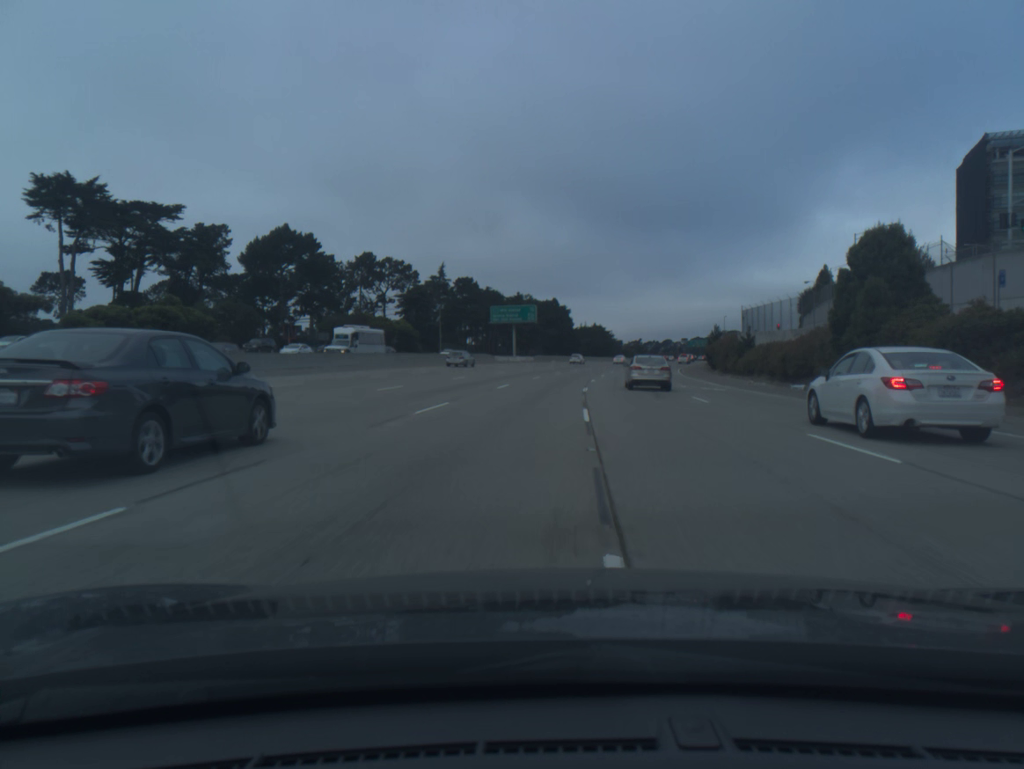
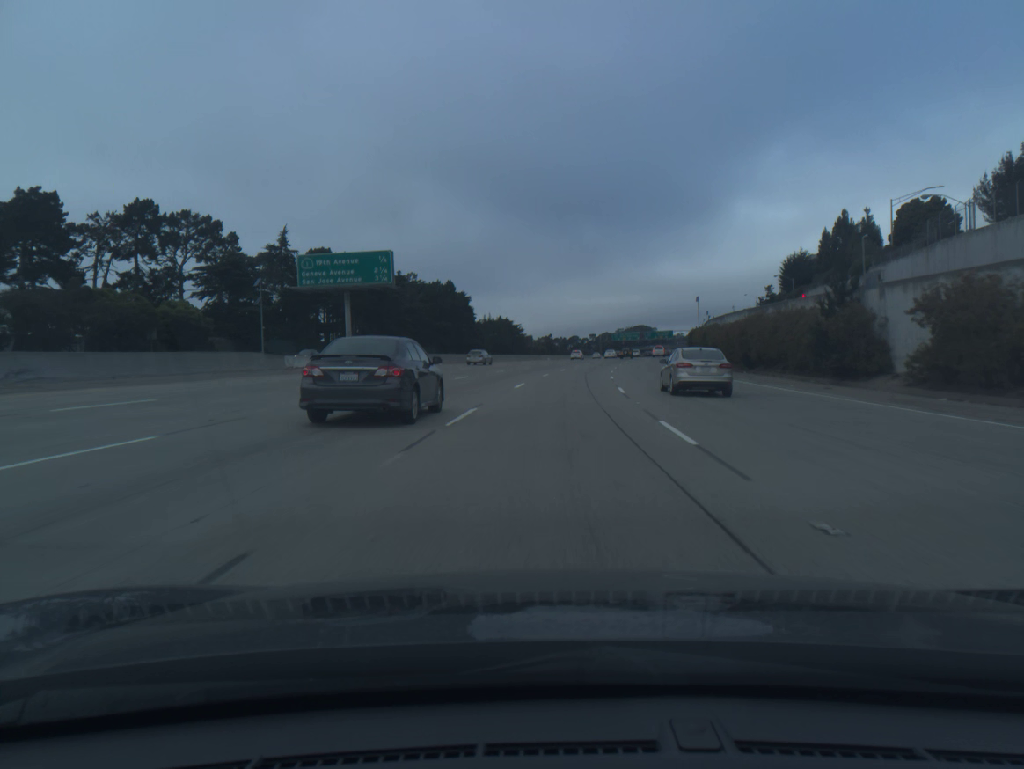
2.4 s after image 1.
(+2.9, +61.5) m; +7°
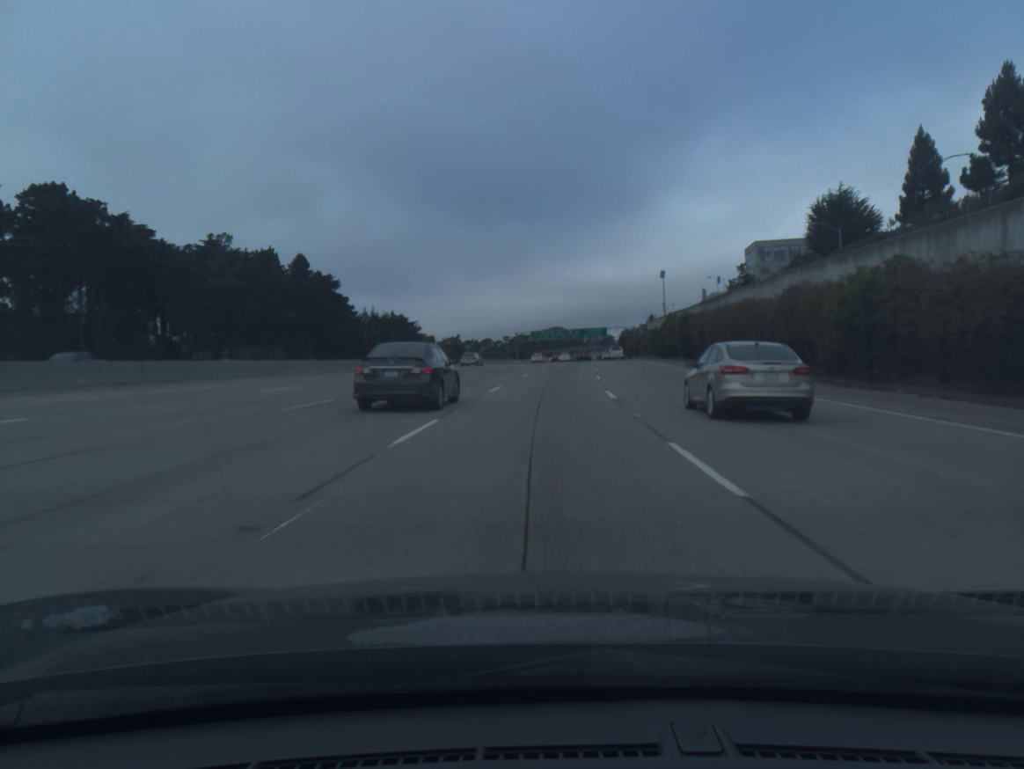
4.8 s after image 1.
(+3.8, +60.9) m; +6°
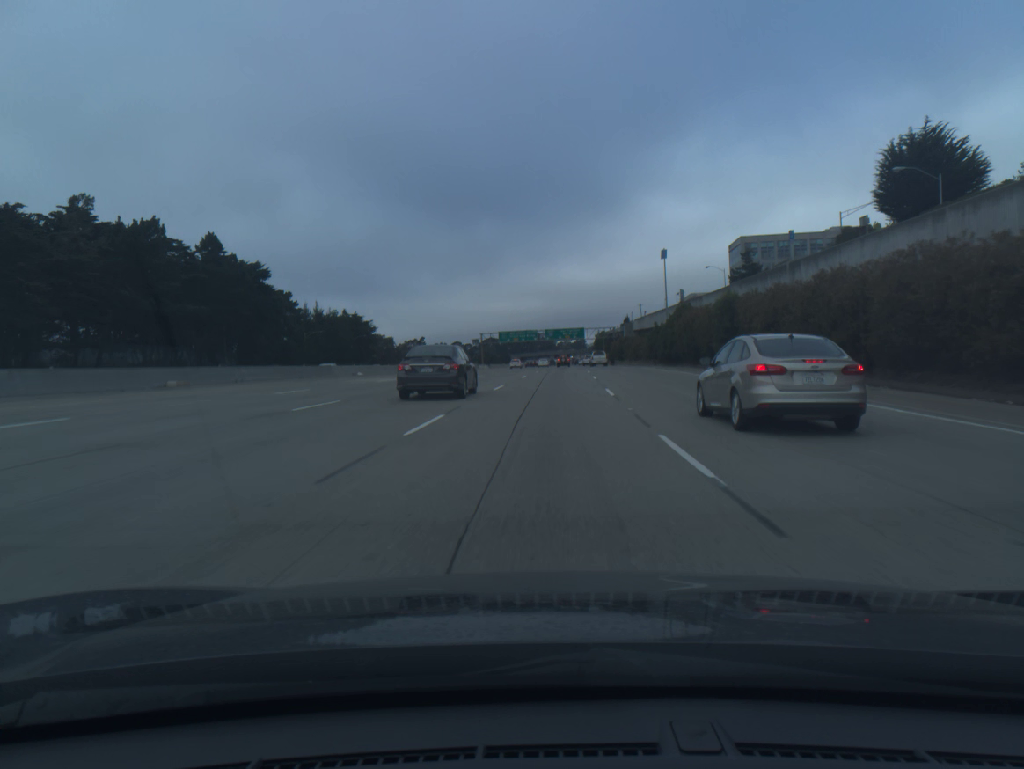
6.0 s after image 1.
(+0.6, +28.0) m; +2°
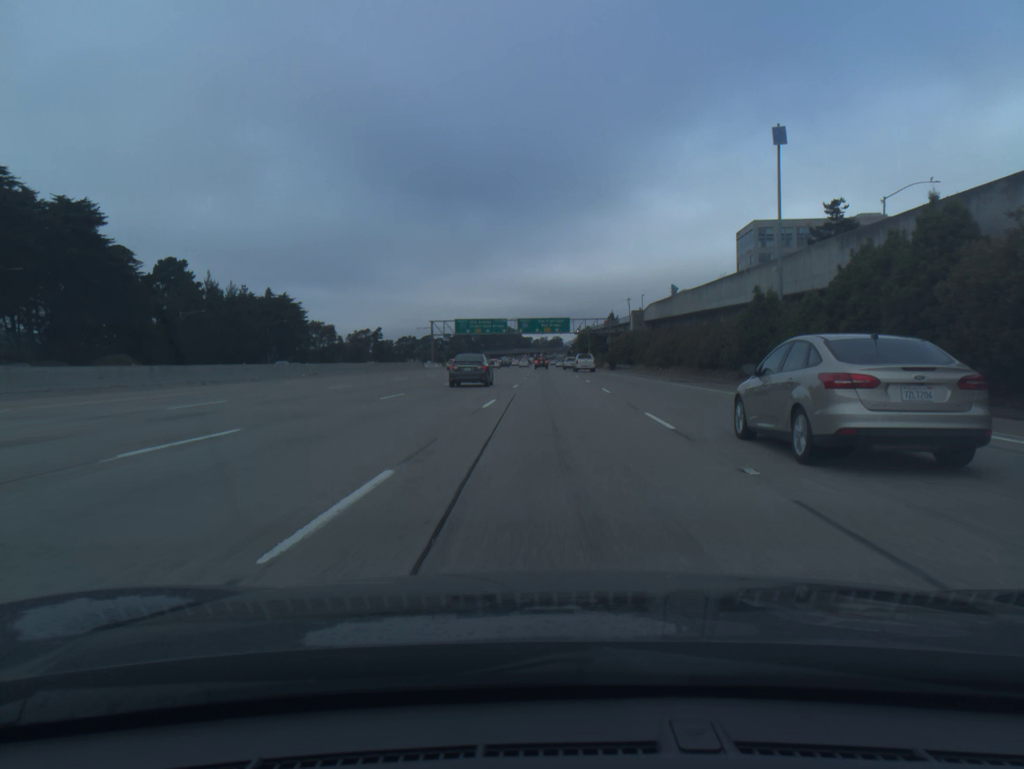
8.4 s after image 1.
(+0.9, +50.8) m; +2°
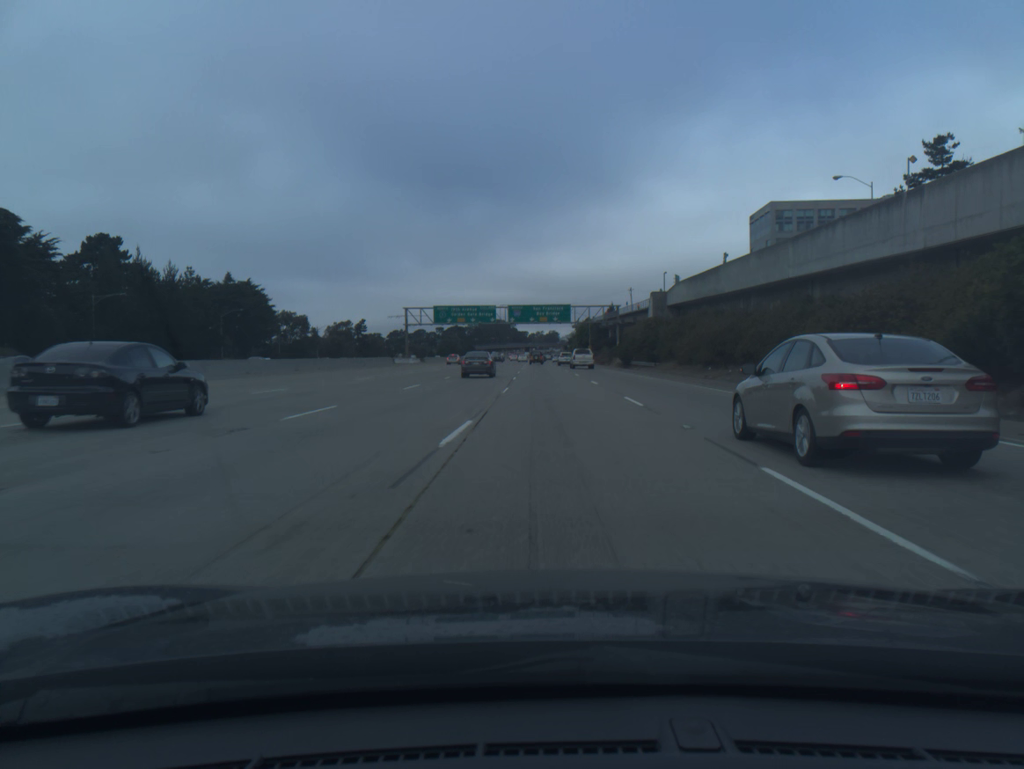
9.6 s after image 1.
(+0.1, +23.2) m; 0°
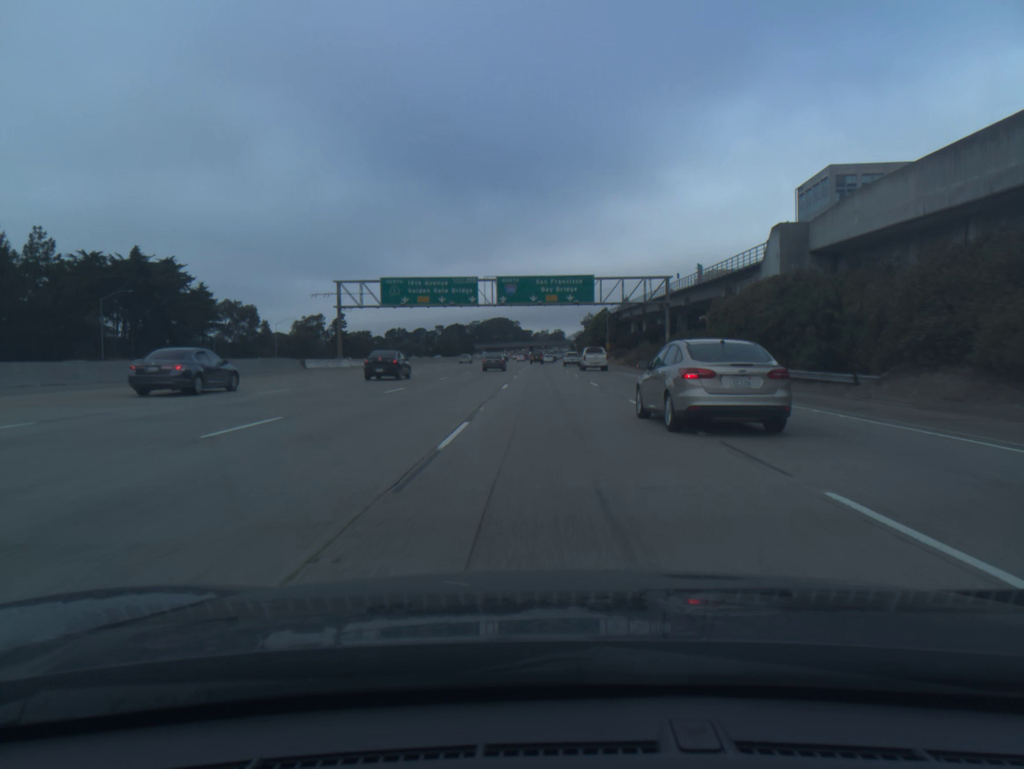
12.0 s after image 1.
(-0.3, +44.1) m; 0°
